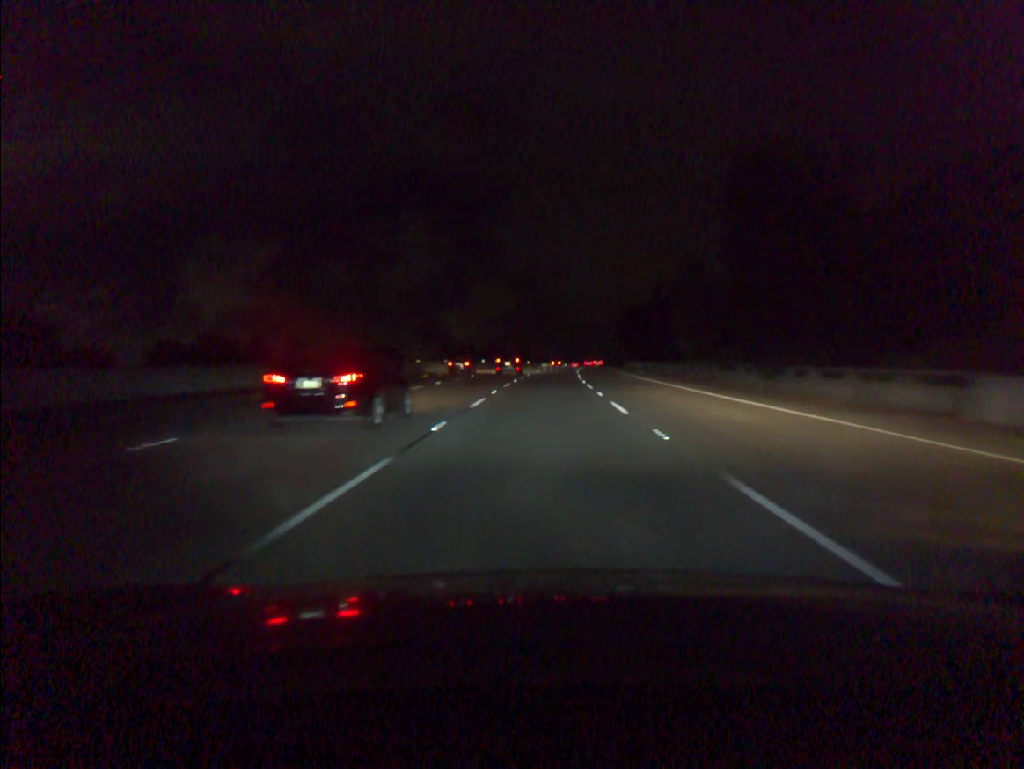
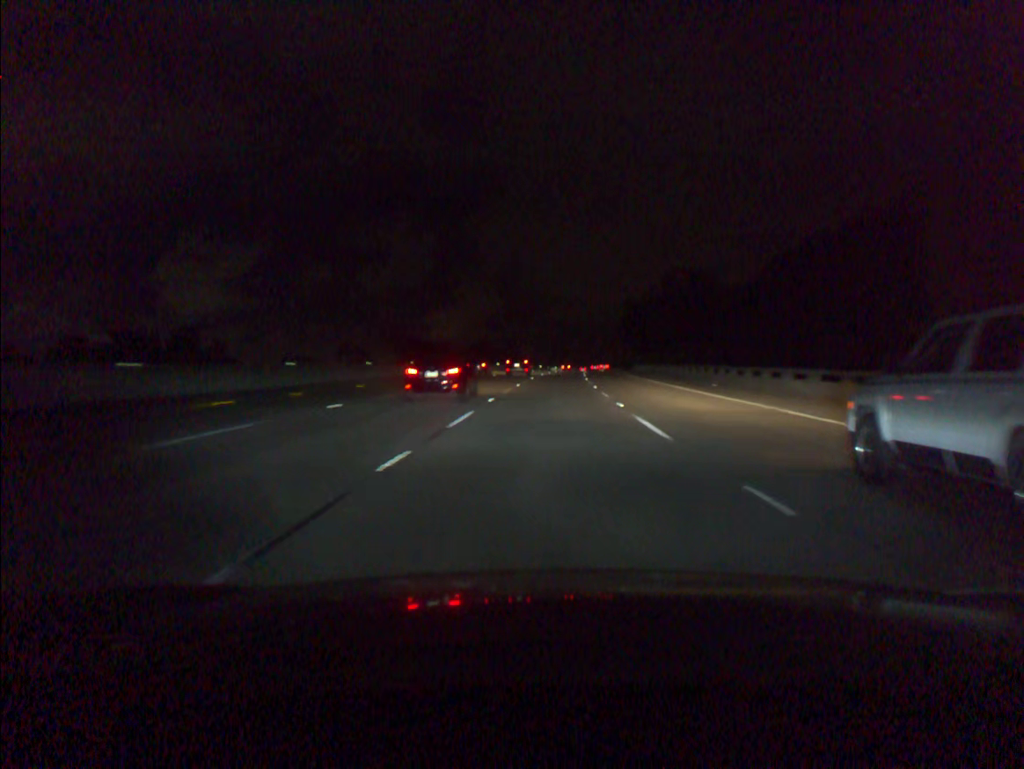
(+0.2, +33.5) m; +1°
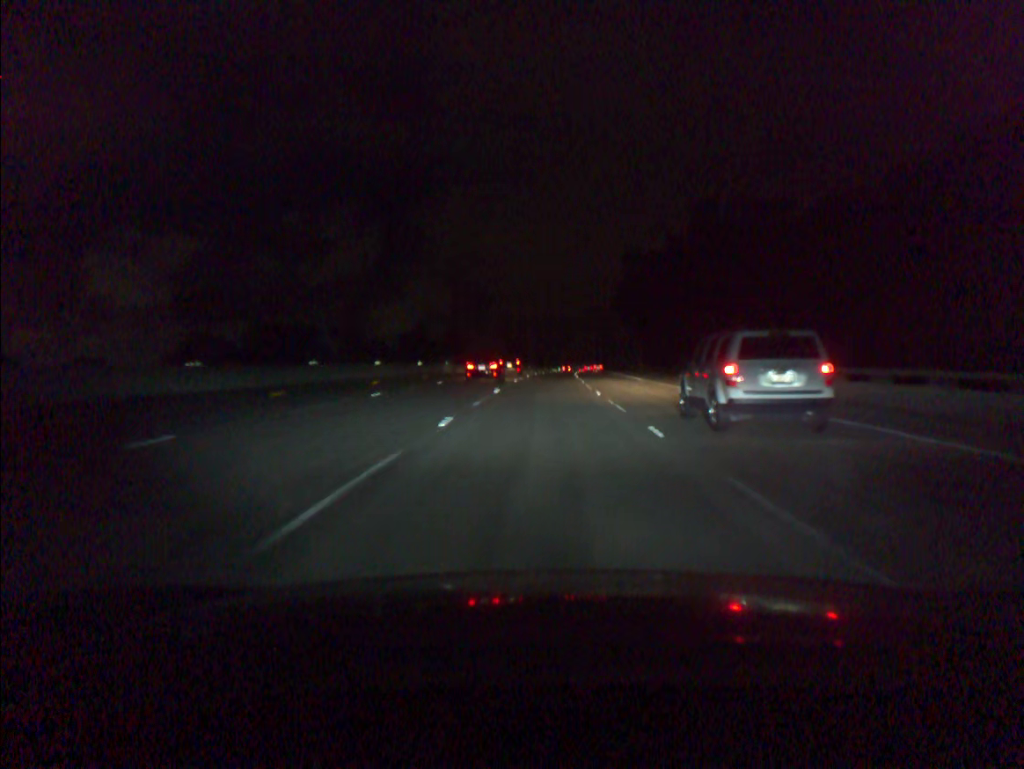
(+1.9, +67.2) m; +3°
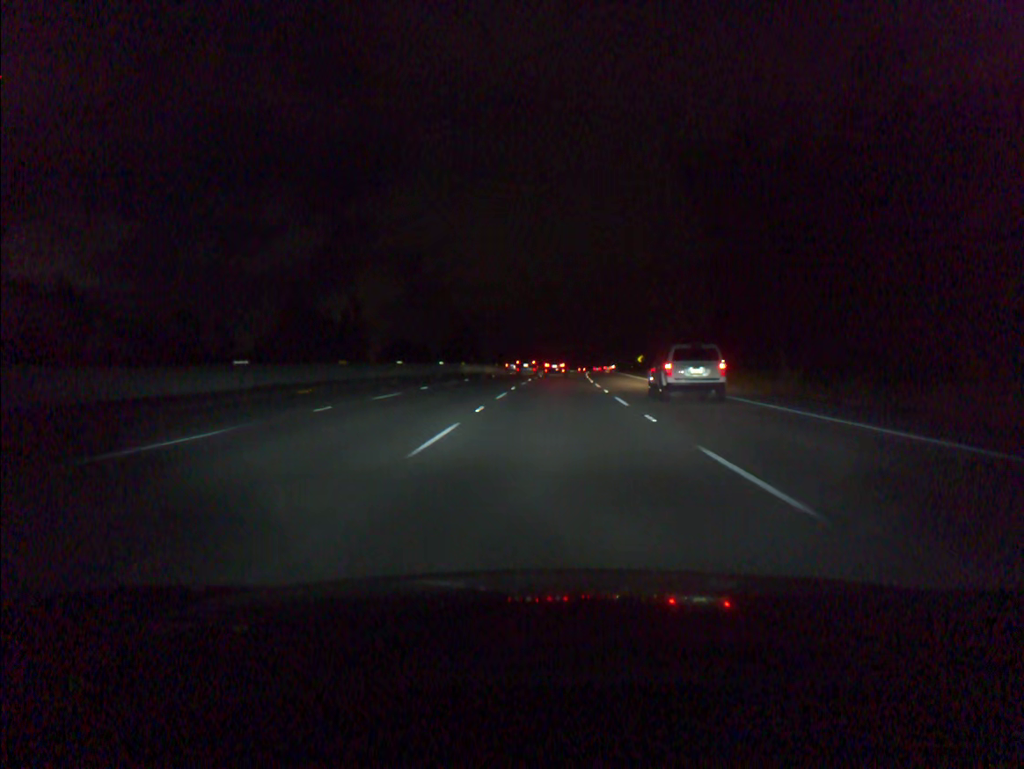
(+1.9, +84.2) m; +3°
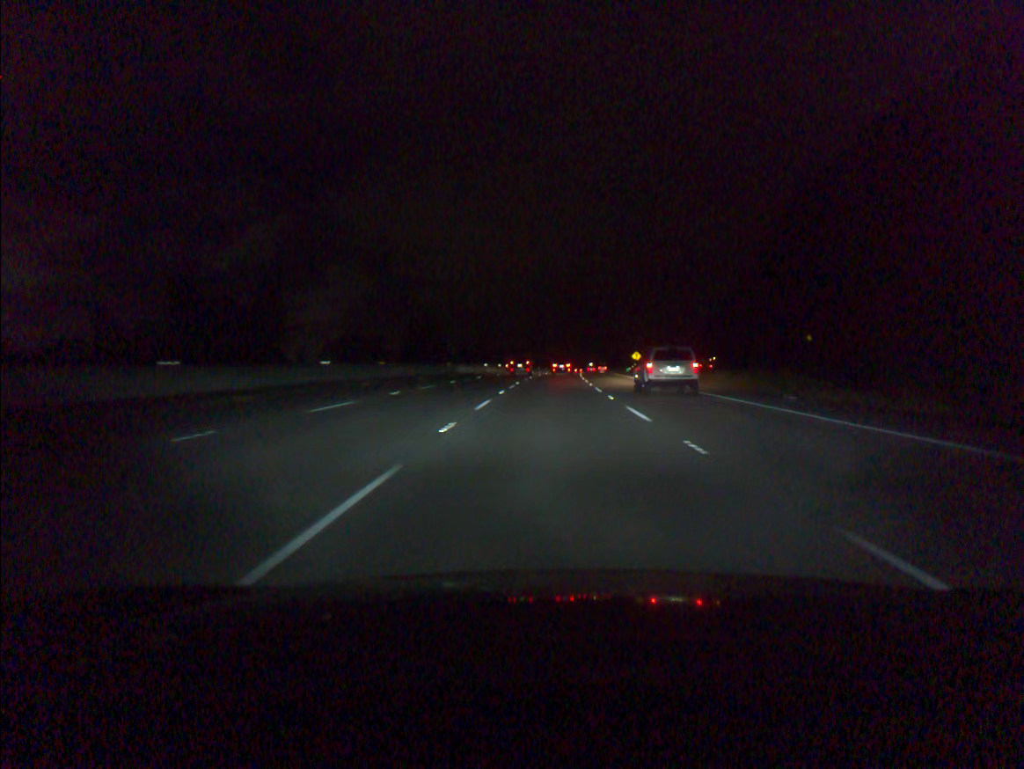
(+0.6, +33.8) m; +2°
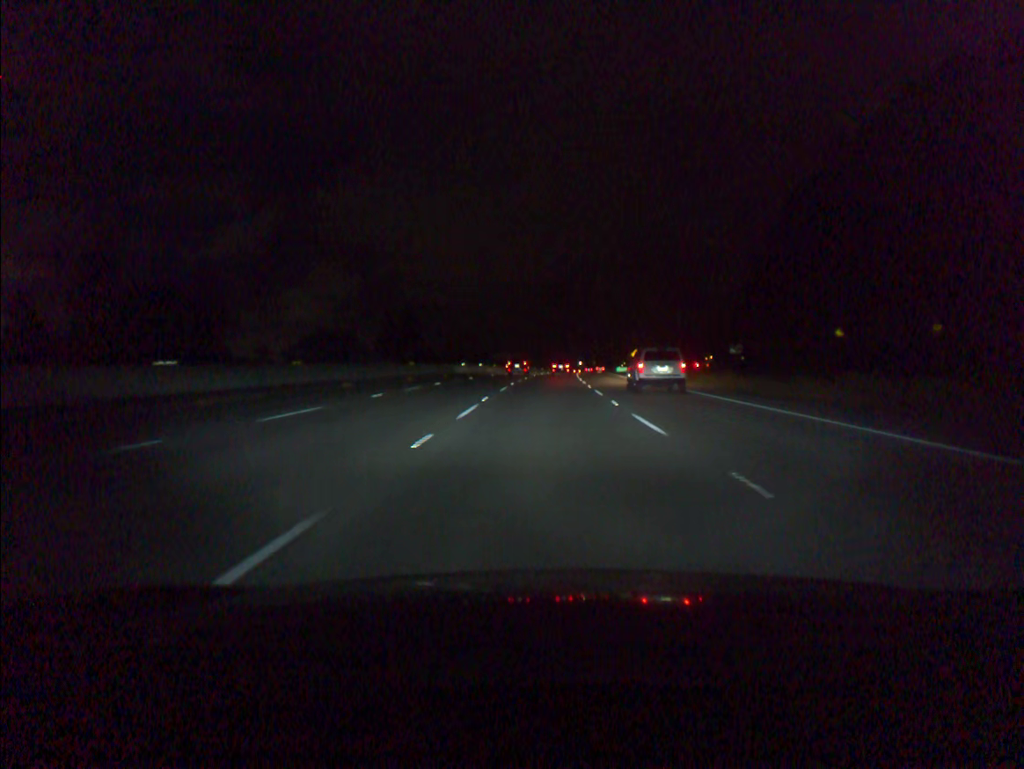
(+0.1, +17.0) m; +1°
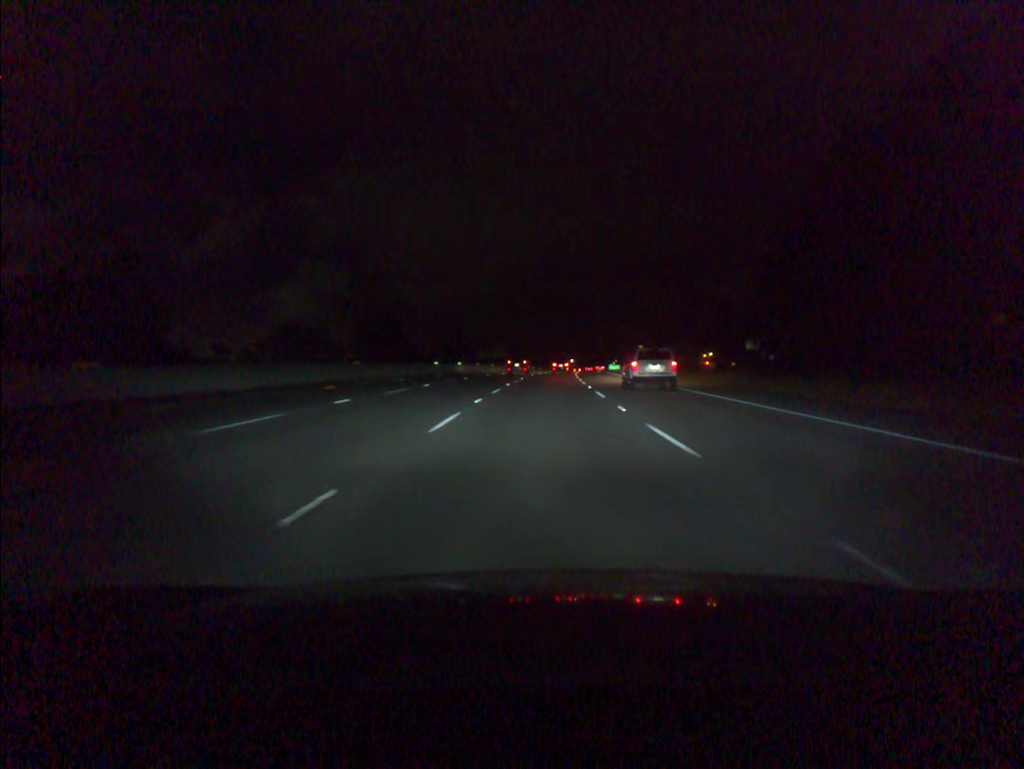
(+0.1, +17.0) m; +1°
